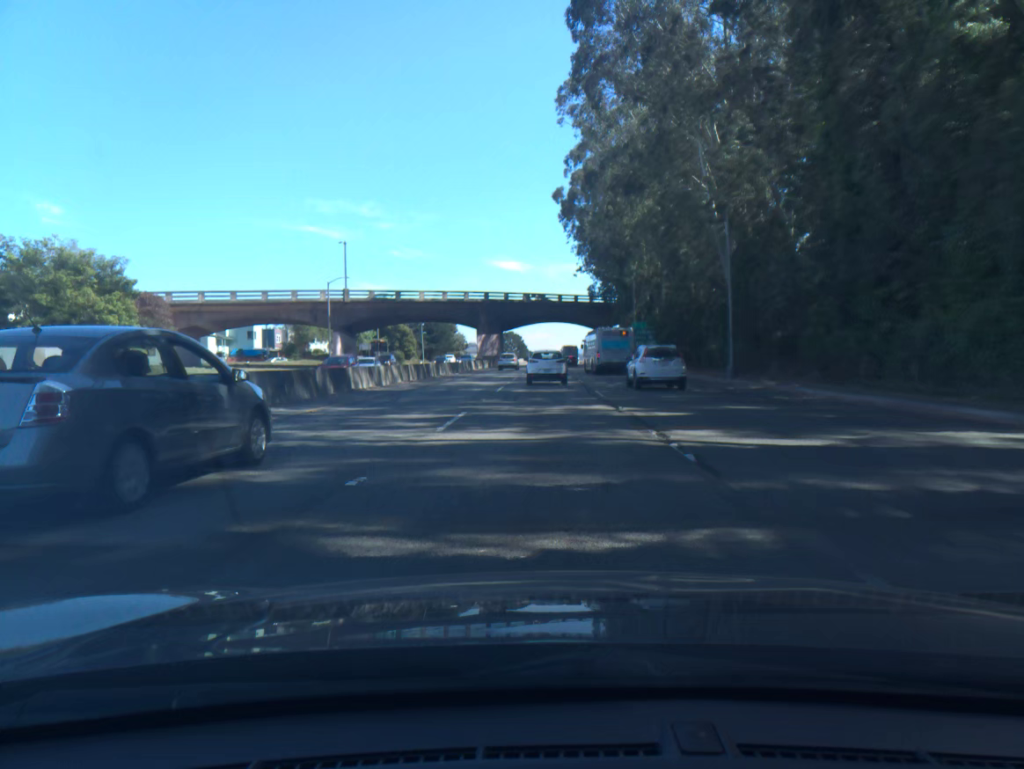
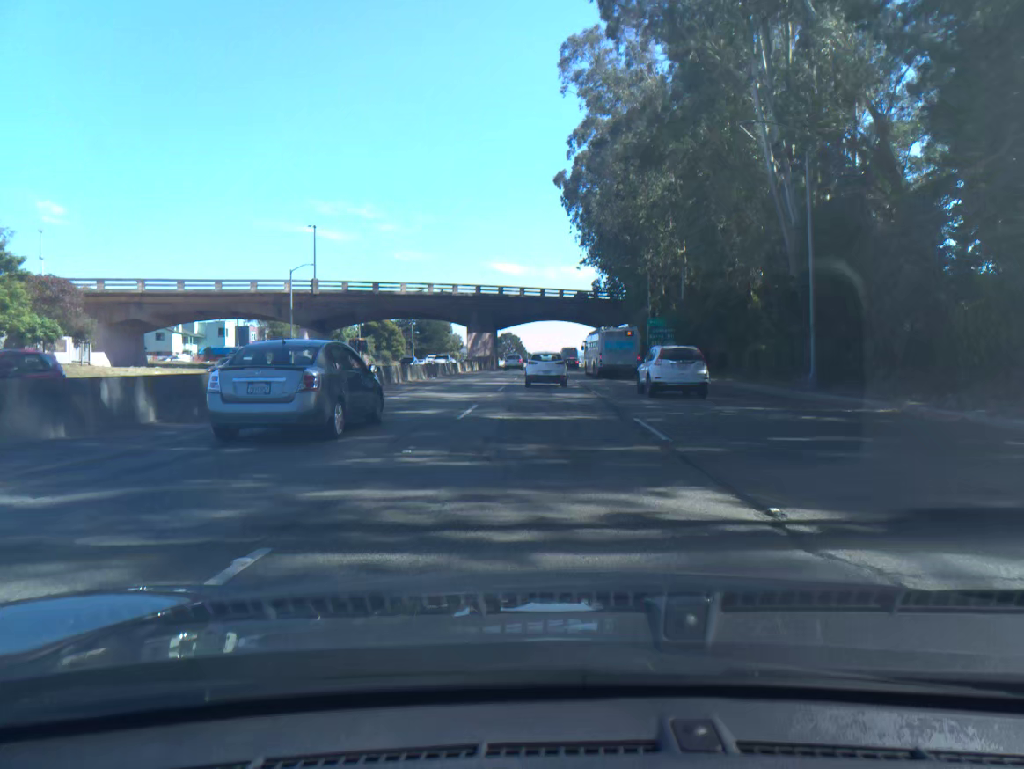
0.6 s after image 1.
(0.0, +12.4) m; 0°
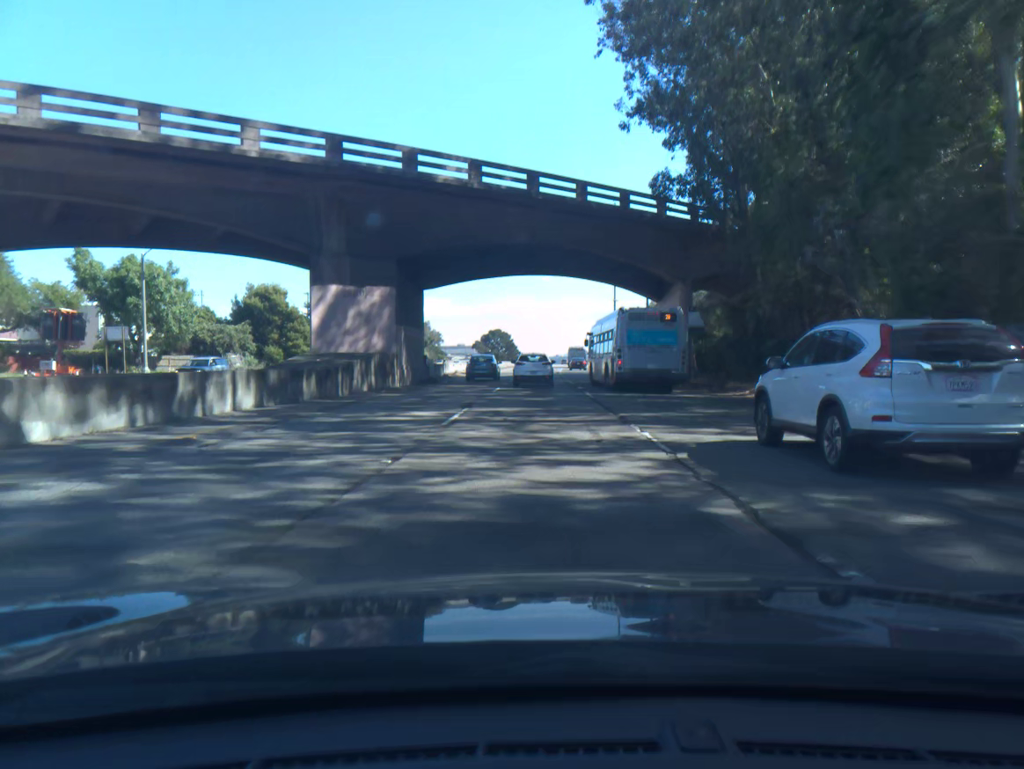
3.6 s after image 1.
(+0.3, +60.0) m; 0°
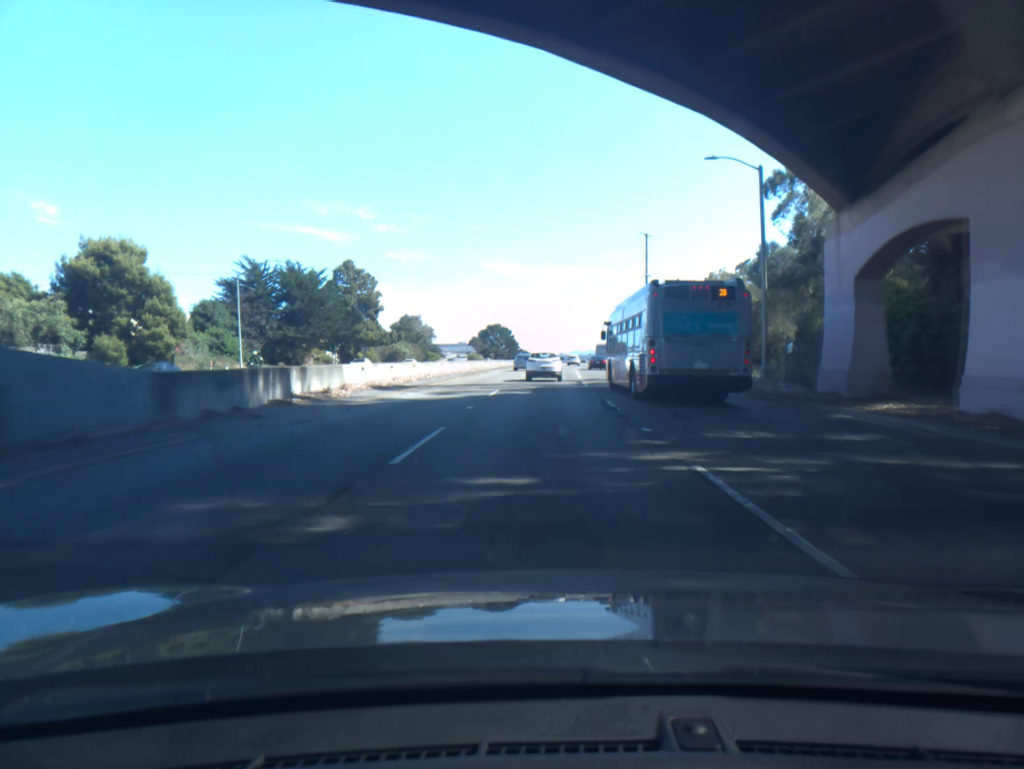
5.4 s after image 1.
(0.0, +34.9) m; 0°
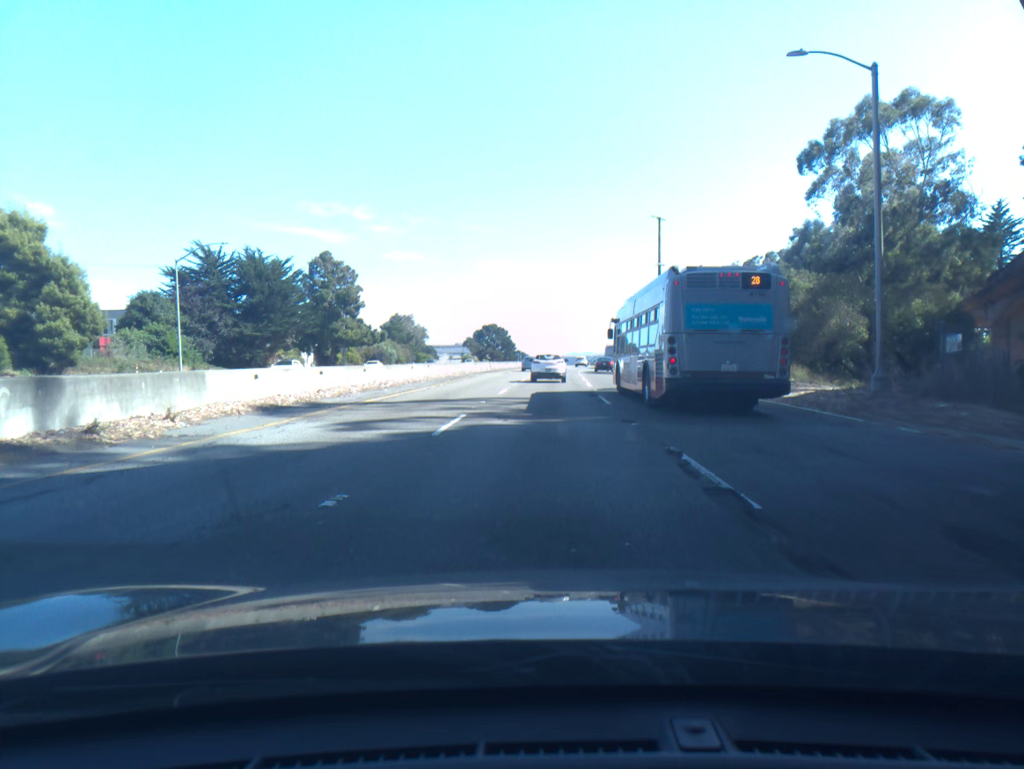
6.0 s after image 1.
(0.0, +11.6) m; 0°
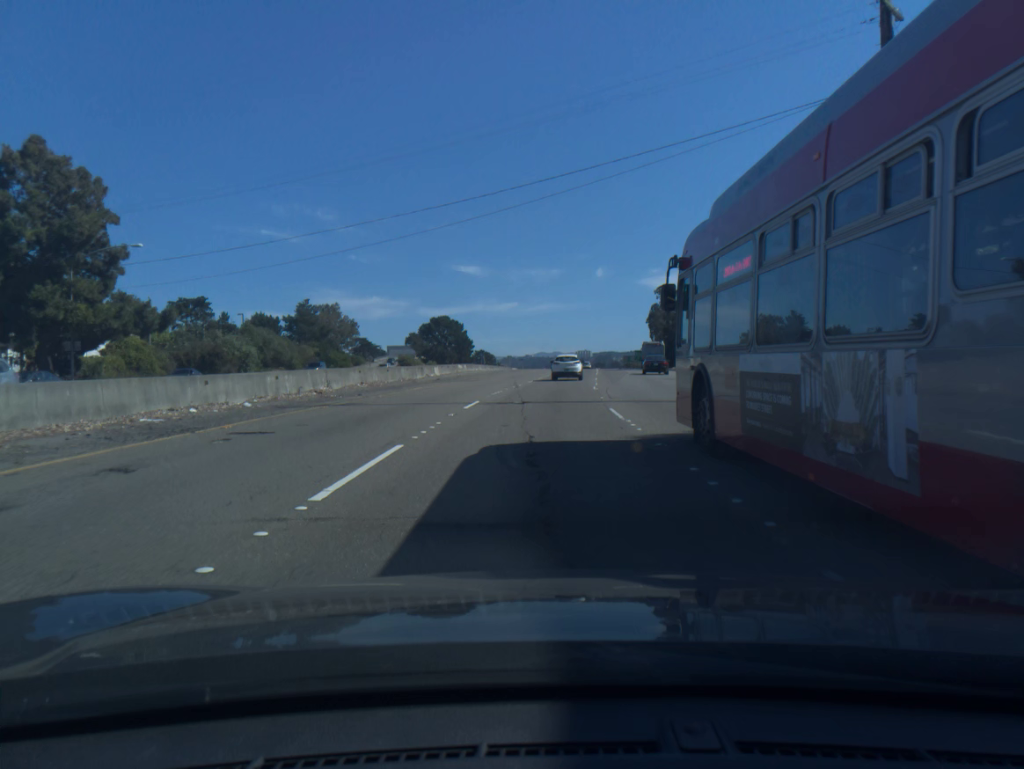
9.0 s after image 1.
(+1.1, +59.4) m; +2°
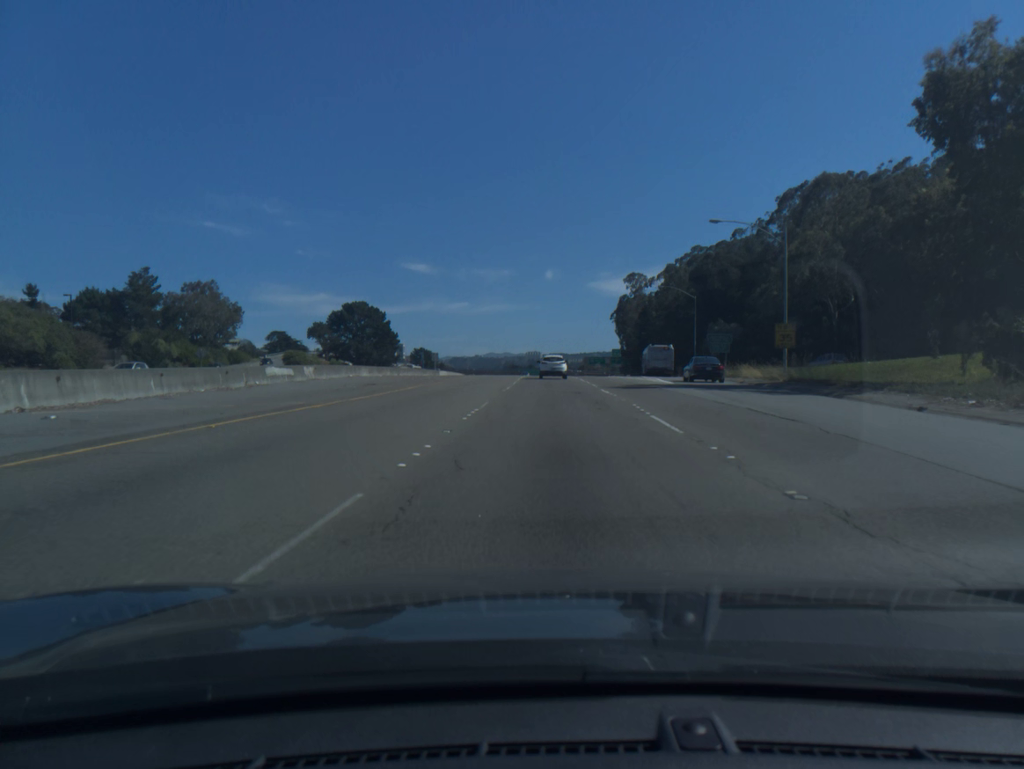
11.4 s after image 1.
(+1.3, +49.7) m; +4°
